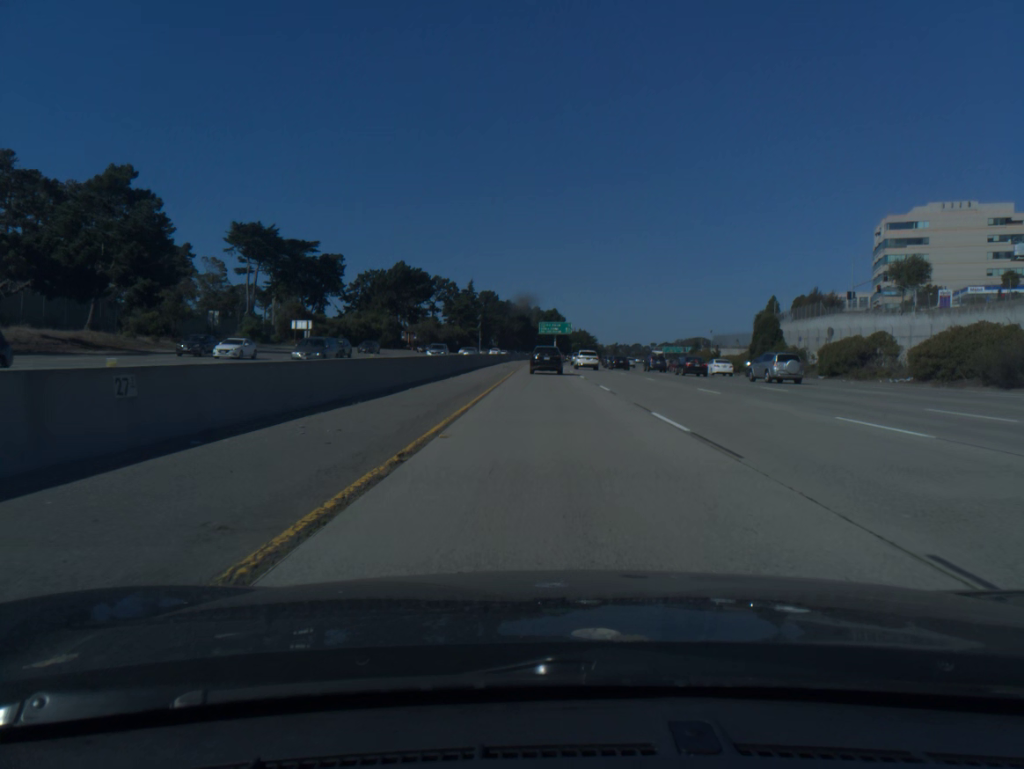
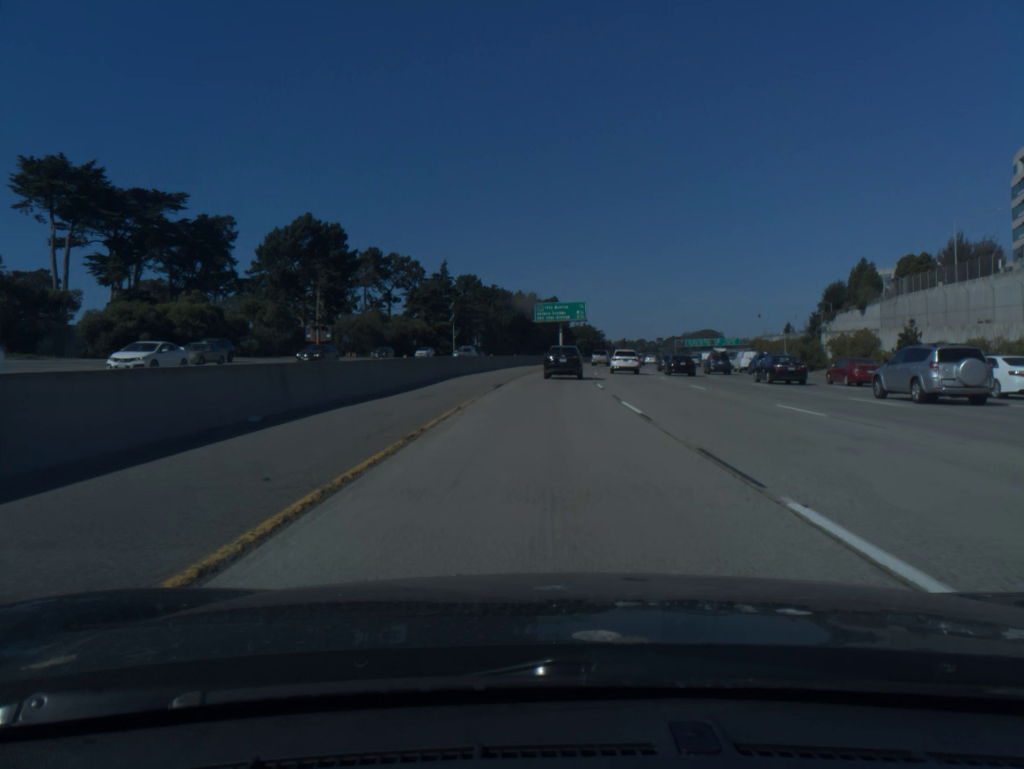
(+0.2, +67.0) m; 0°
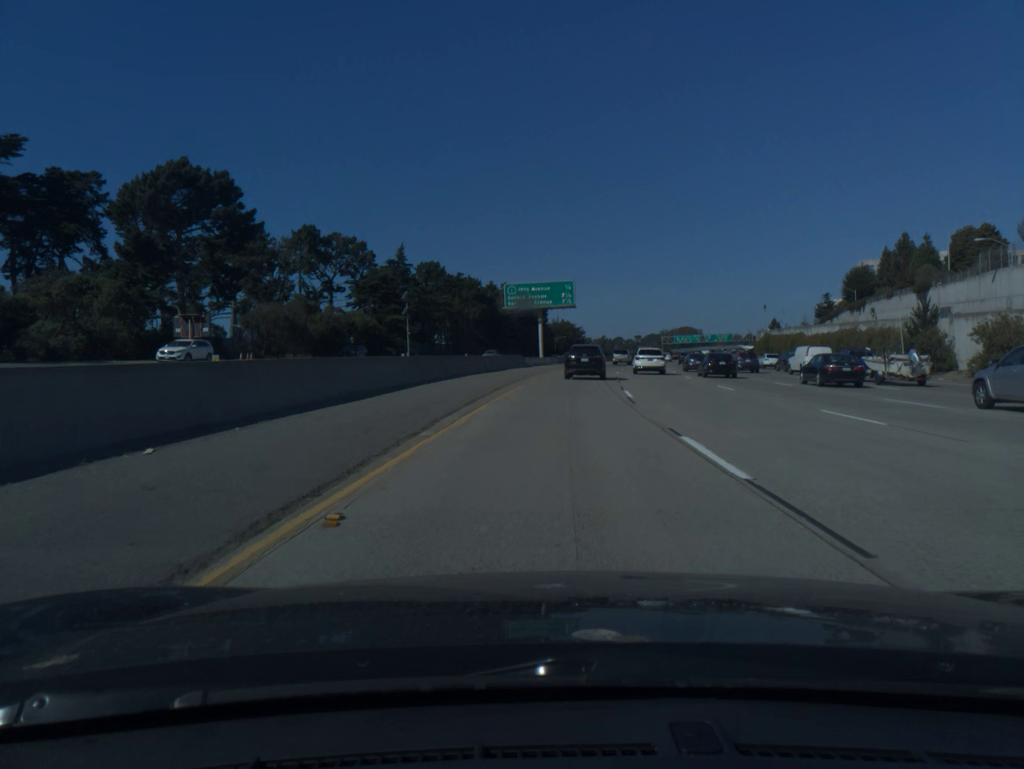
(+0.3, +30.7) m; +2°
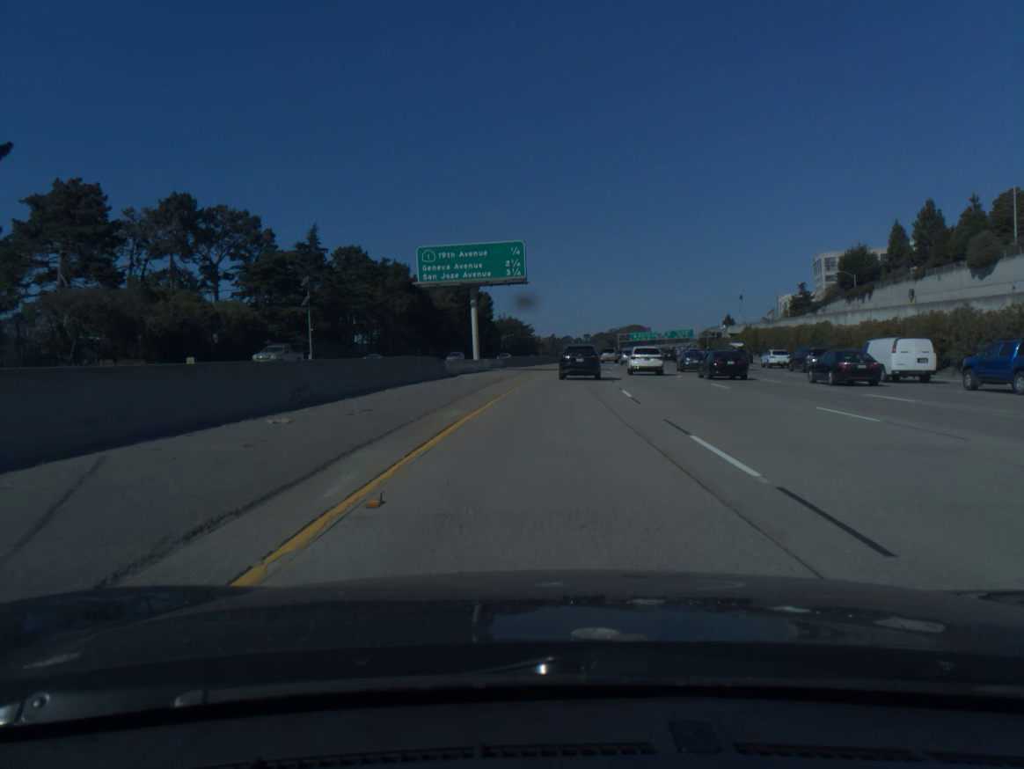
(+0.9, +29.1) m; +4°
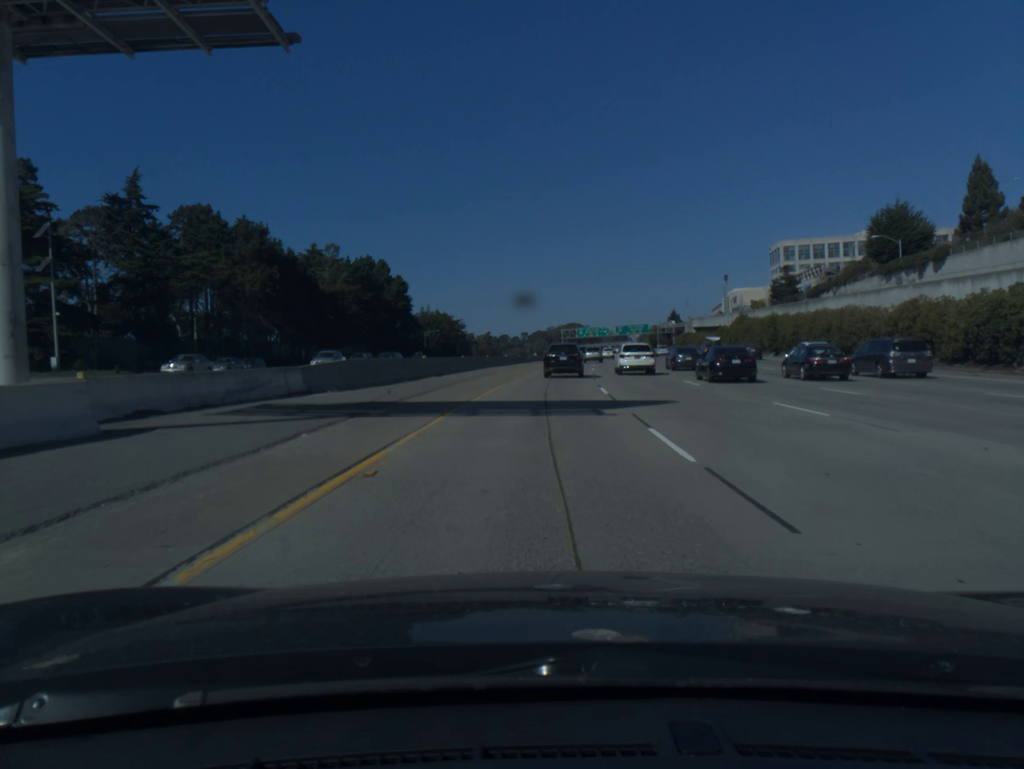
(+1.9, +42.6) m; +4°
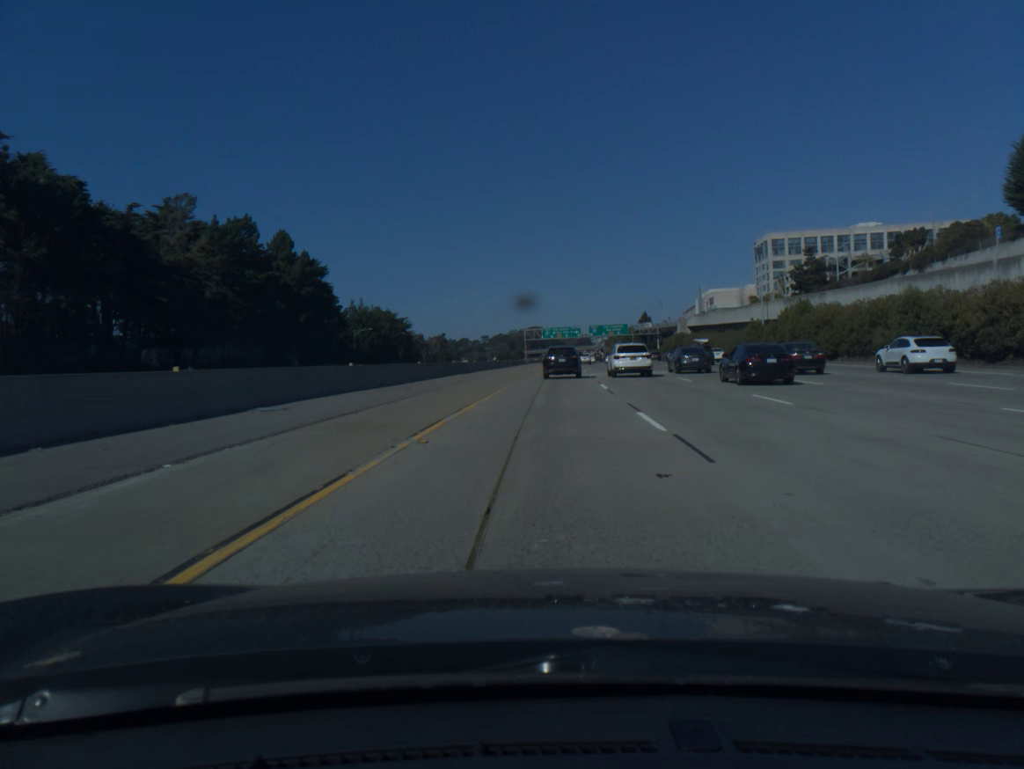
(+1.0, +40.6) m; +3°
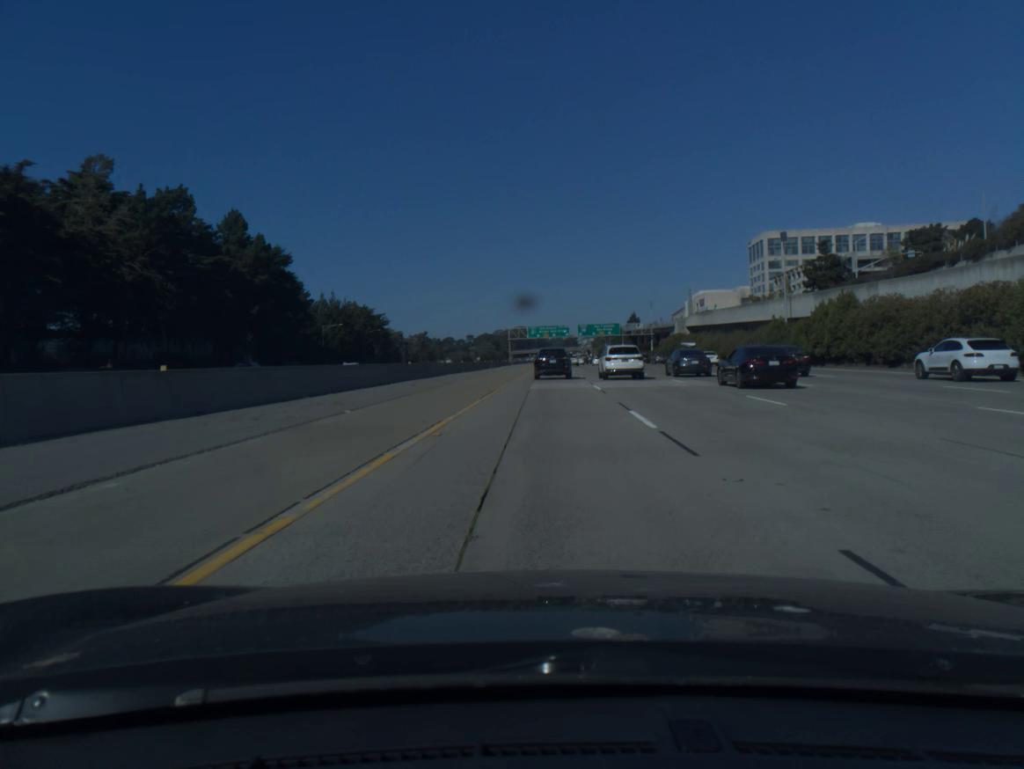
(+0.1, +14.1) m; +1°
